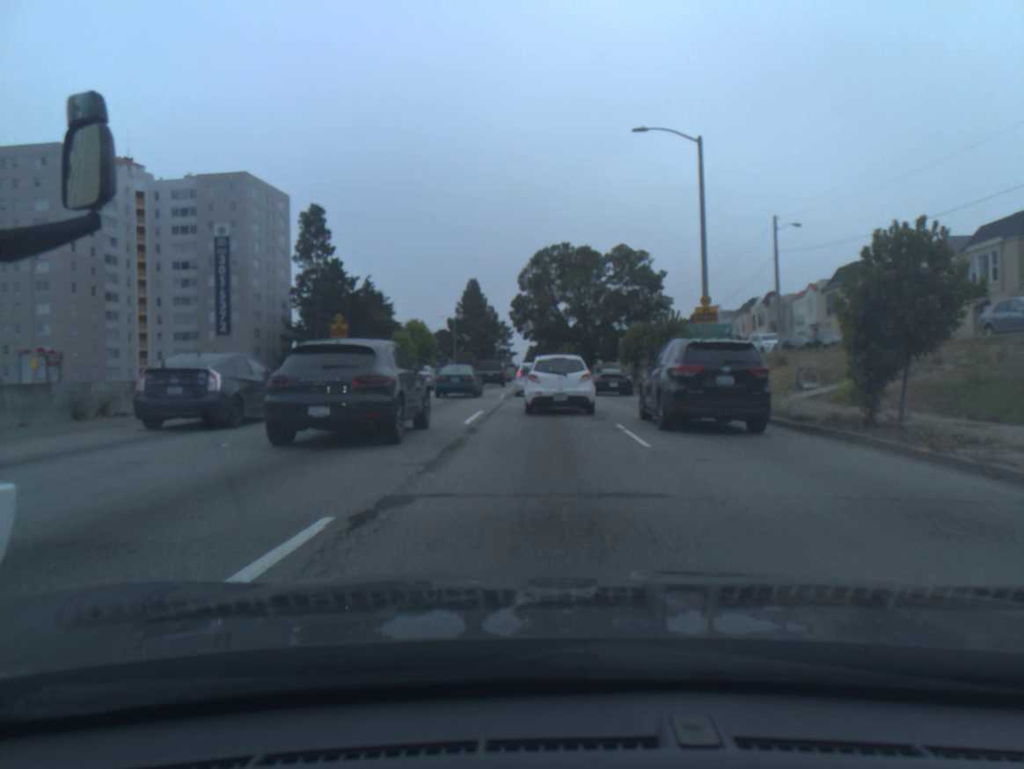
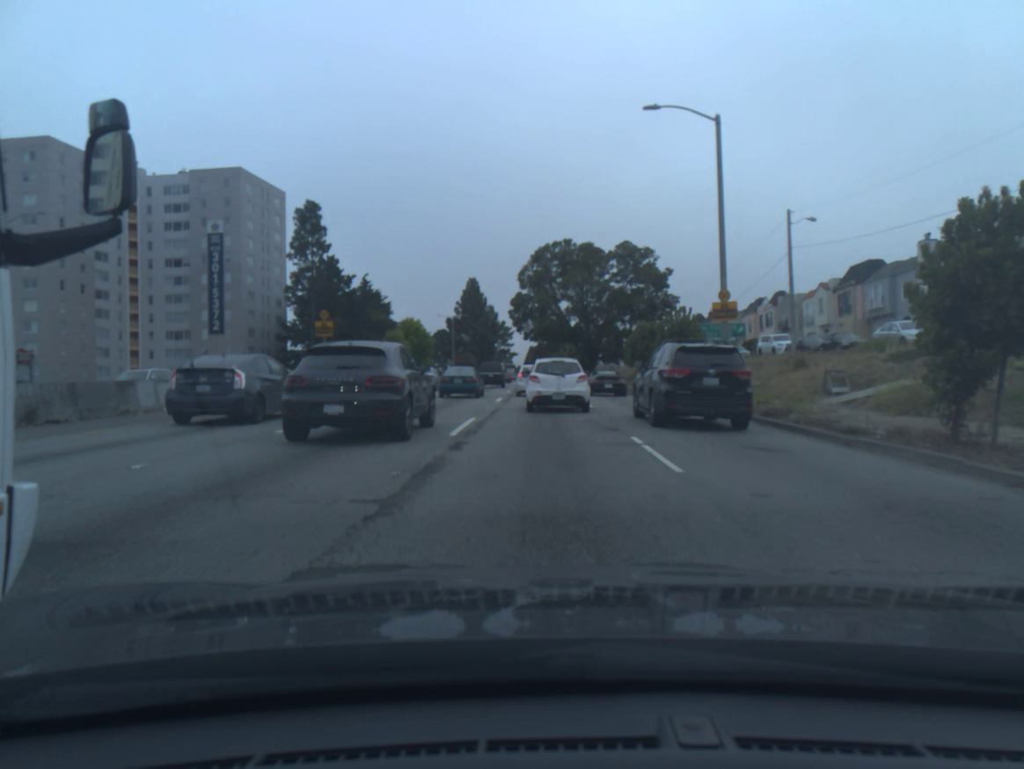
(0.0, +2.5) m; 0°
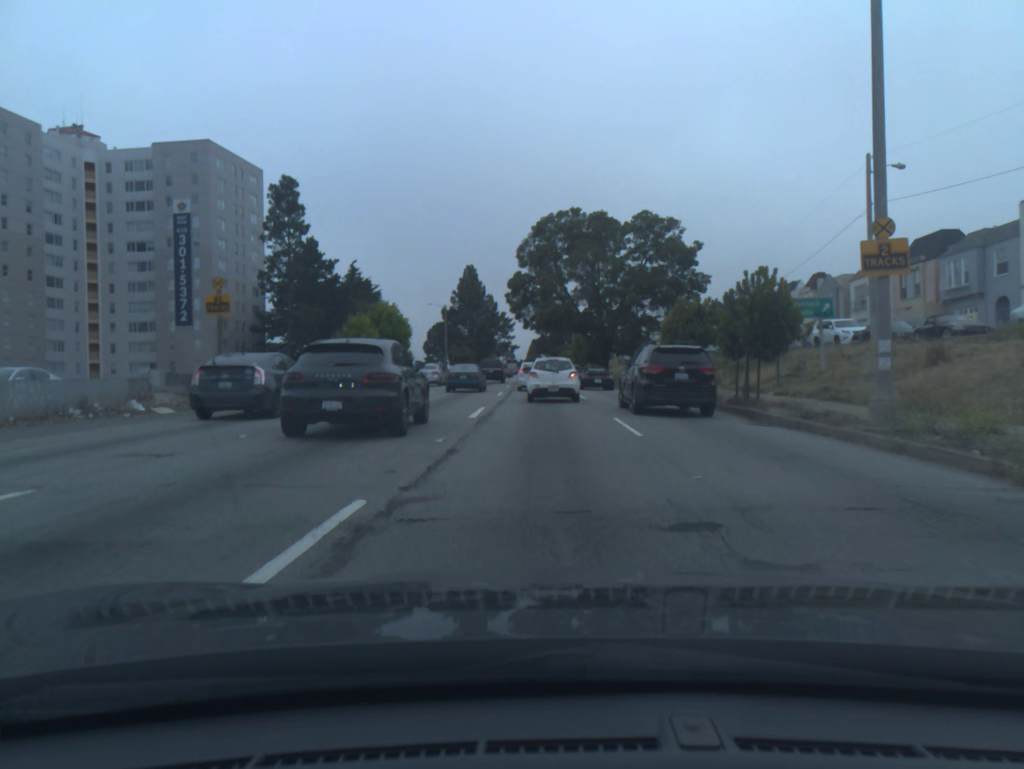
(0.0, +11.1) m; 0°
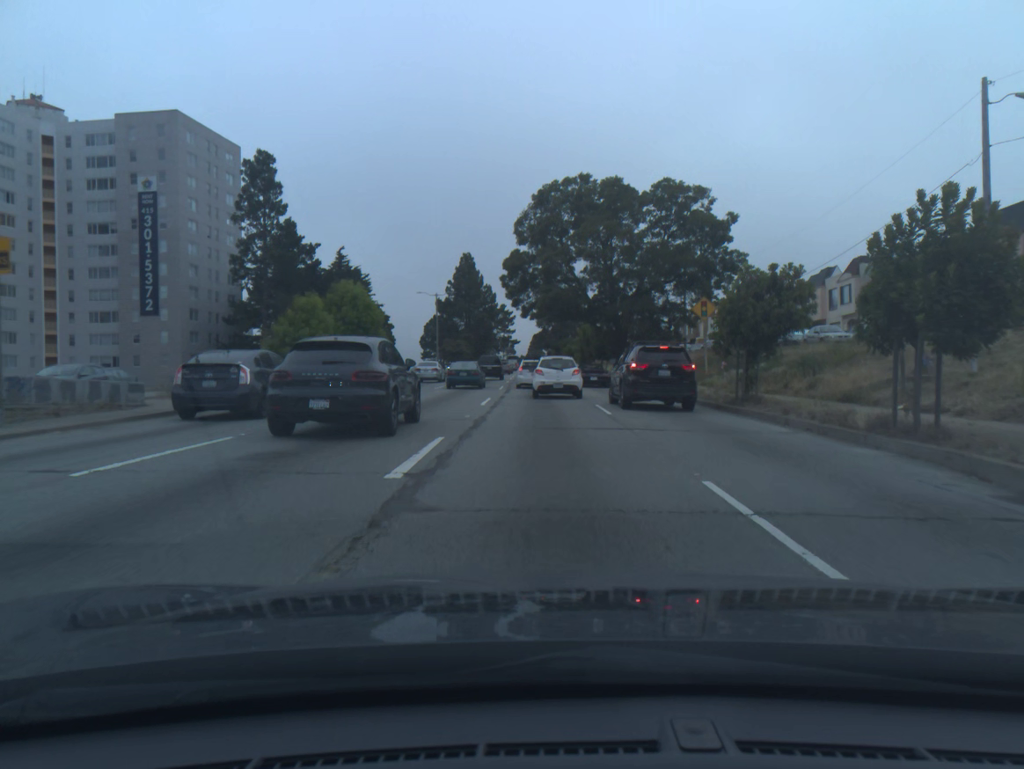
(0.0, +9.3) m; 0°
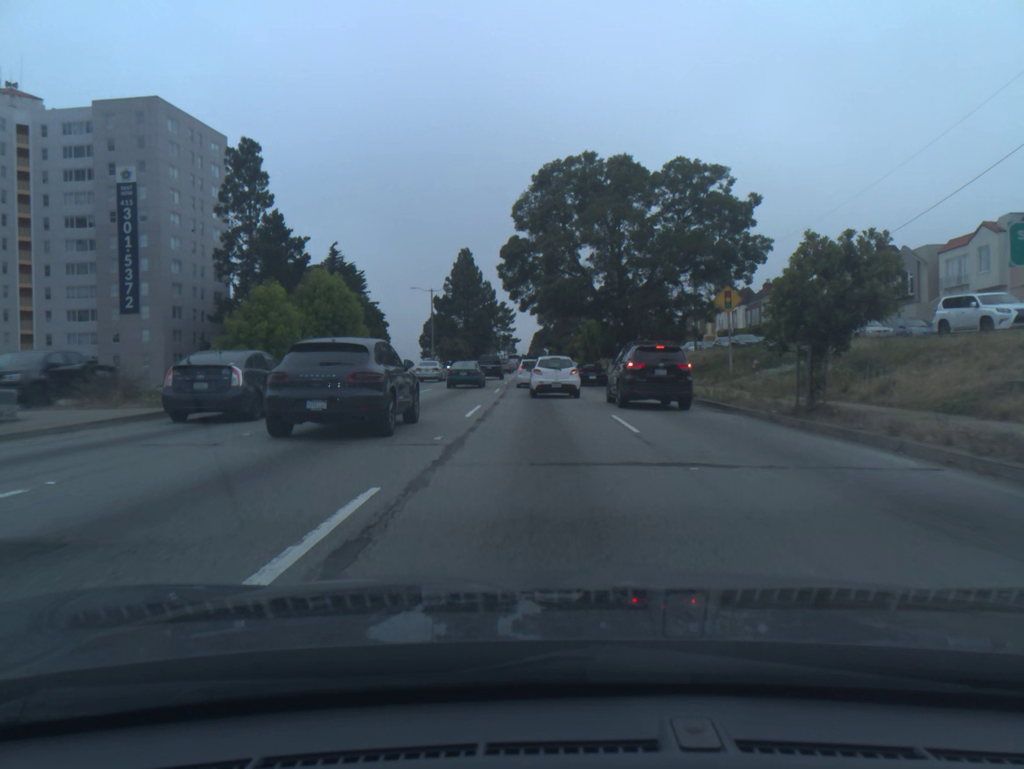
(0.0, +5.0) m; 0°
